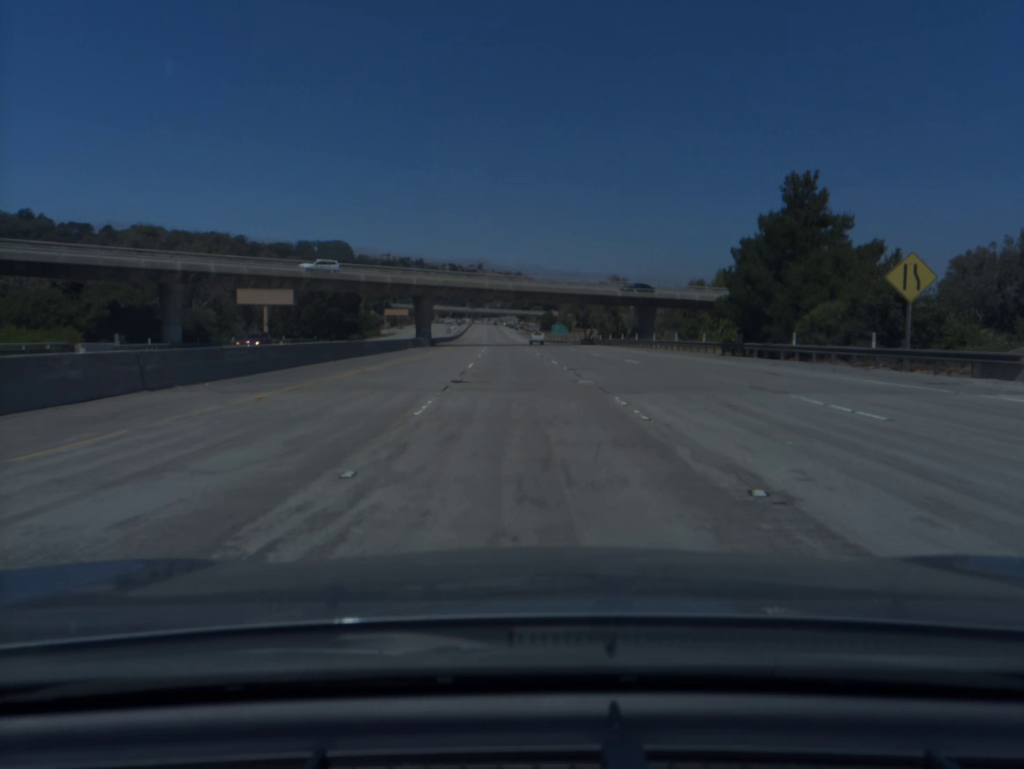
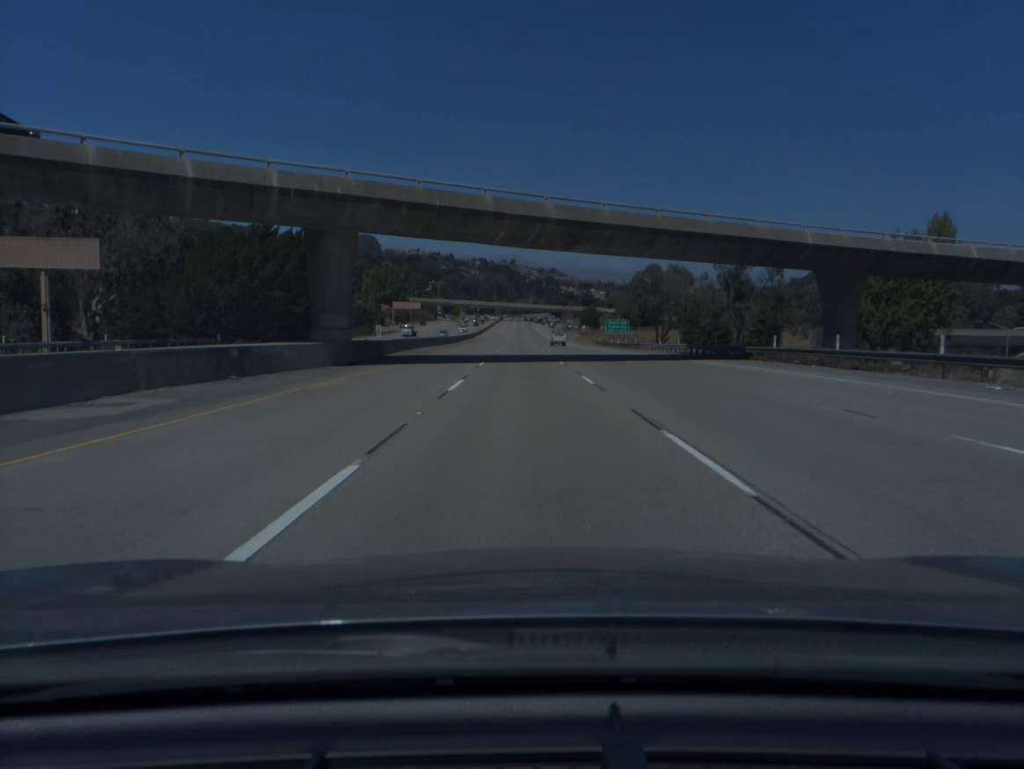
(-1.3, +56.9) m; -2°
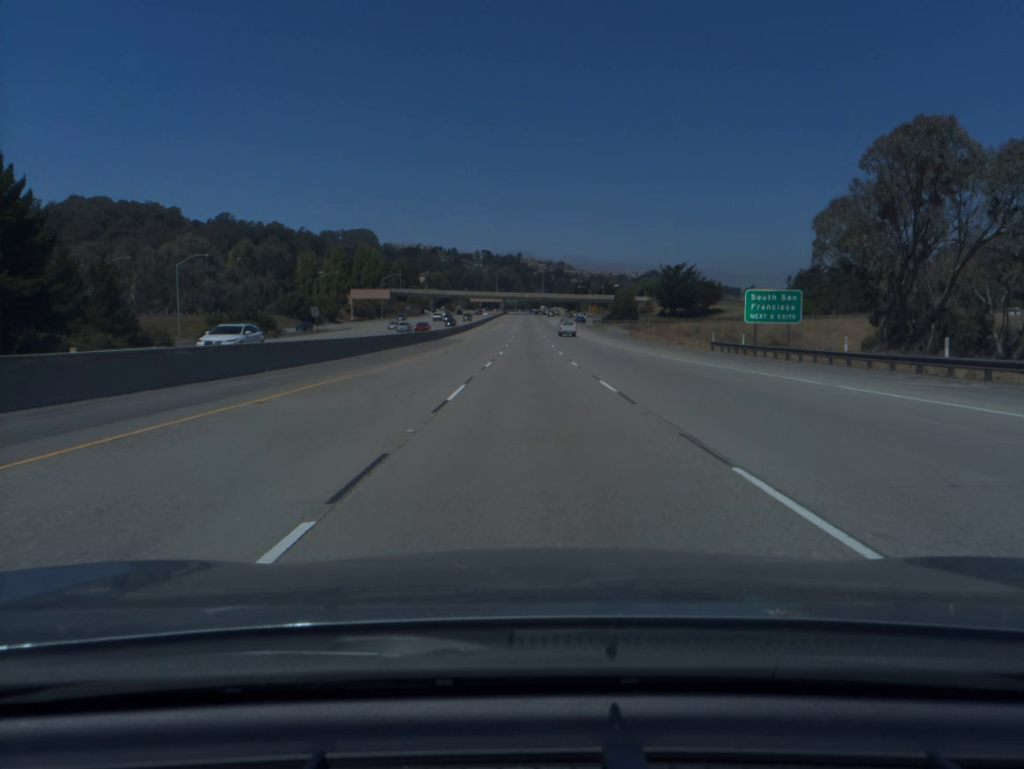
(-0.6, +75.6) m; -1°
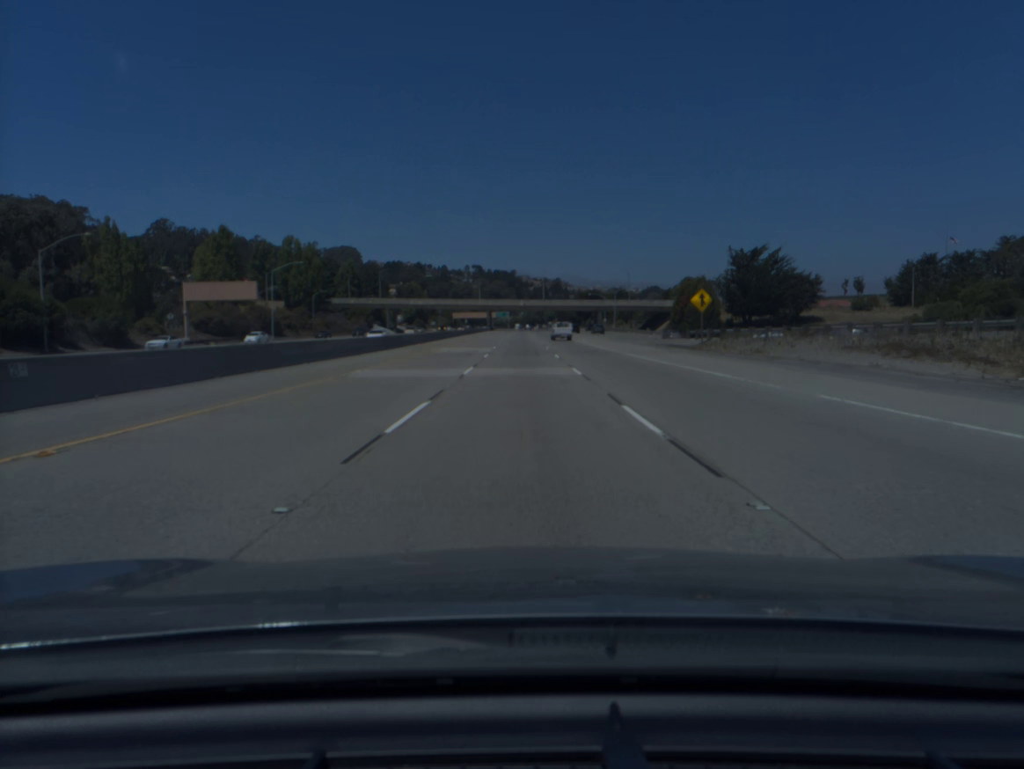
(+0.5, +93.9) m; 0°
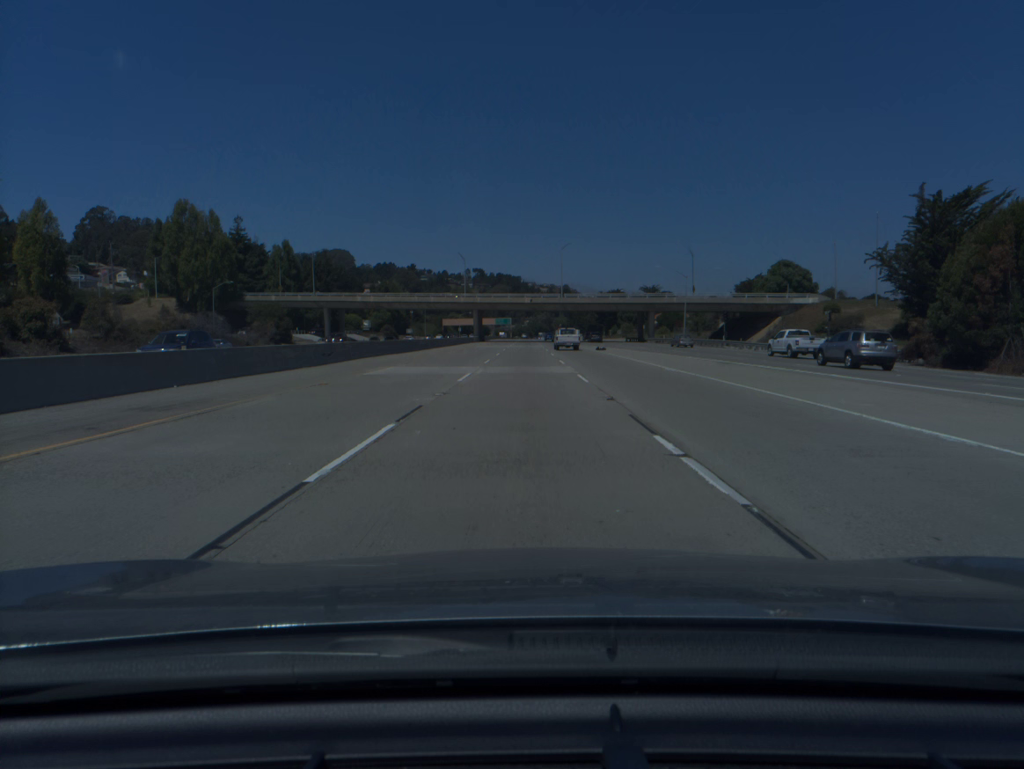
(-0.2, +75.0) m; 0°
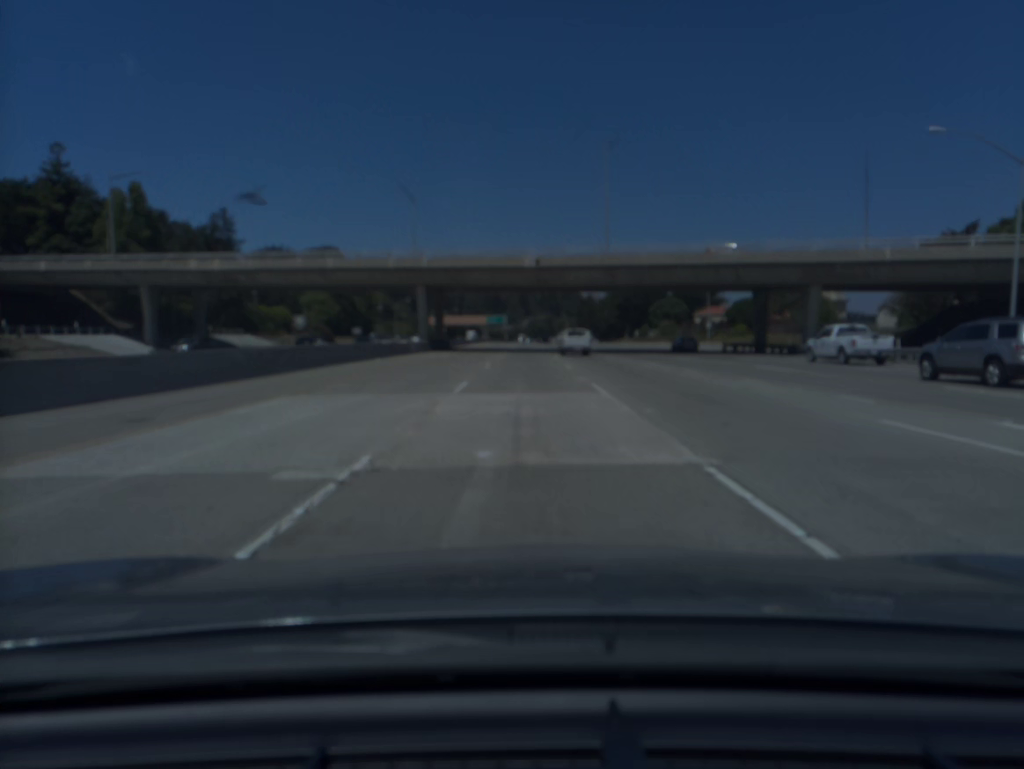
(0.0, +75.5) m; 0°
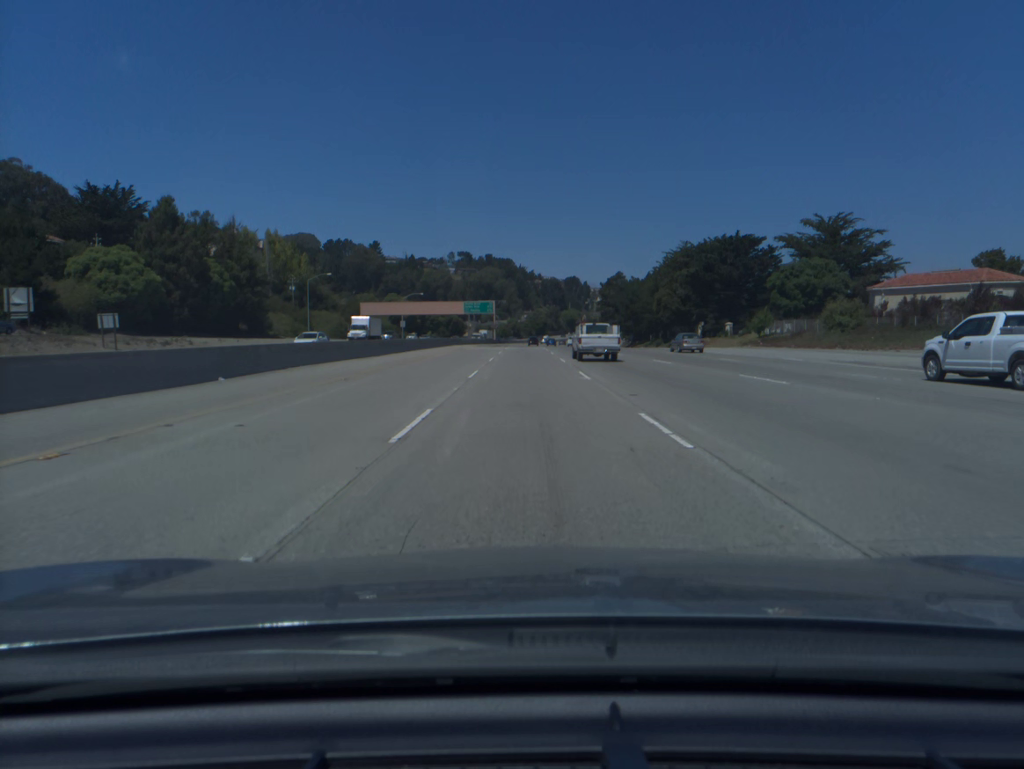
(+0.1, +95.0) m; 0°
